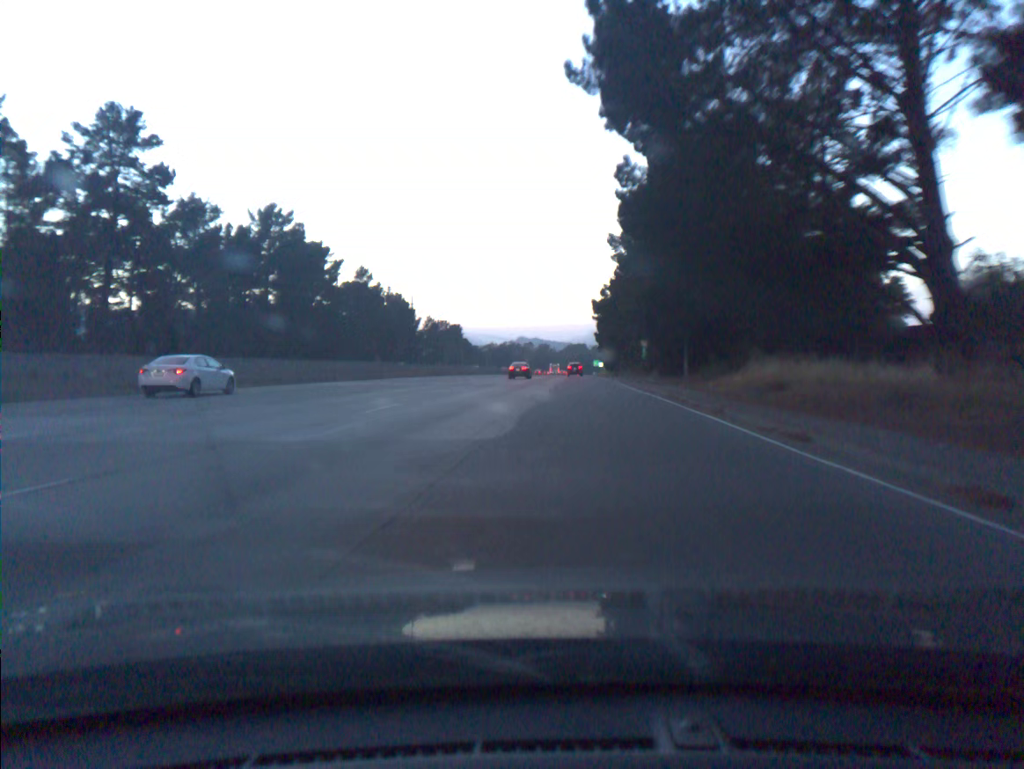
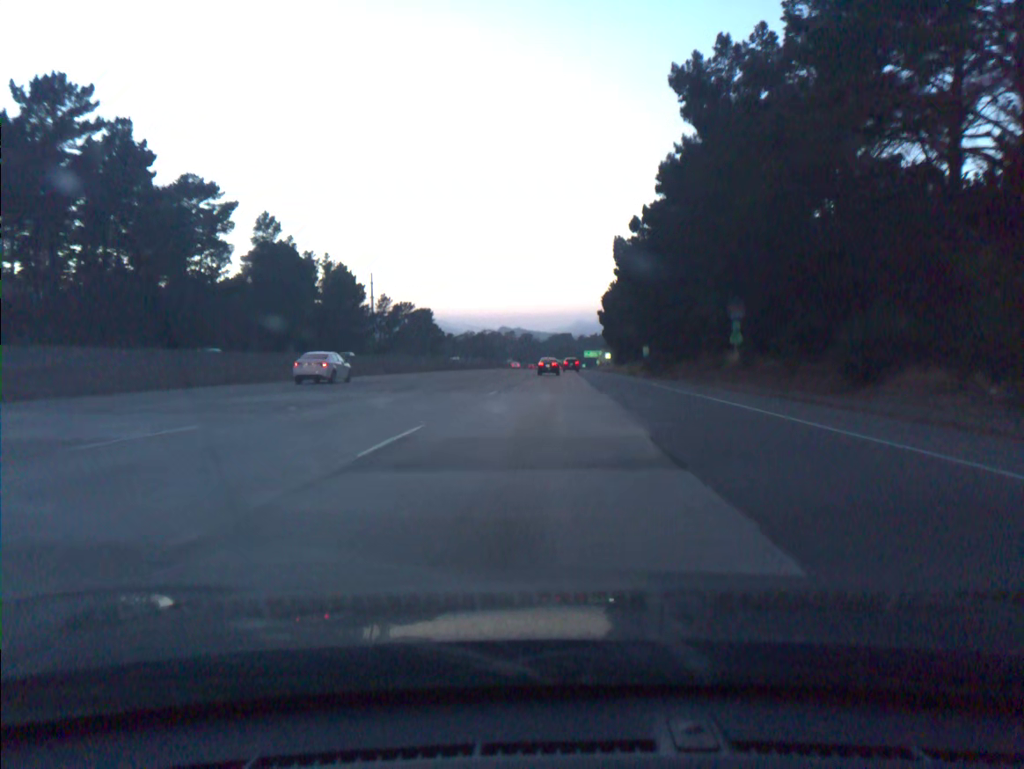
(0.0, +52.5) m; +1°
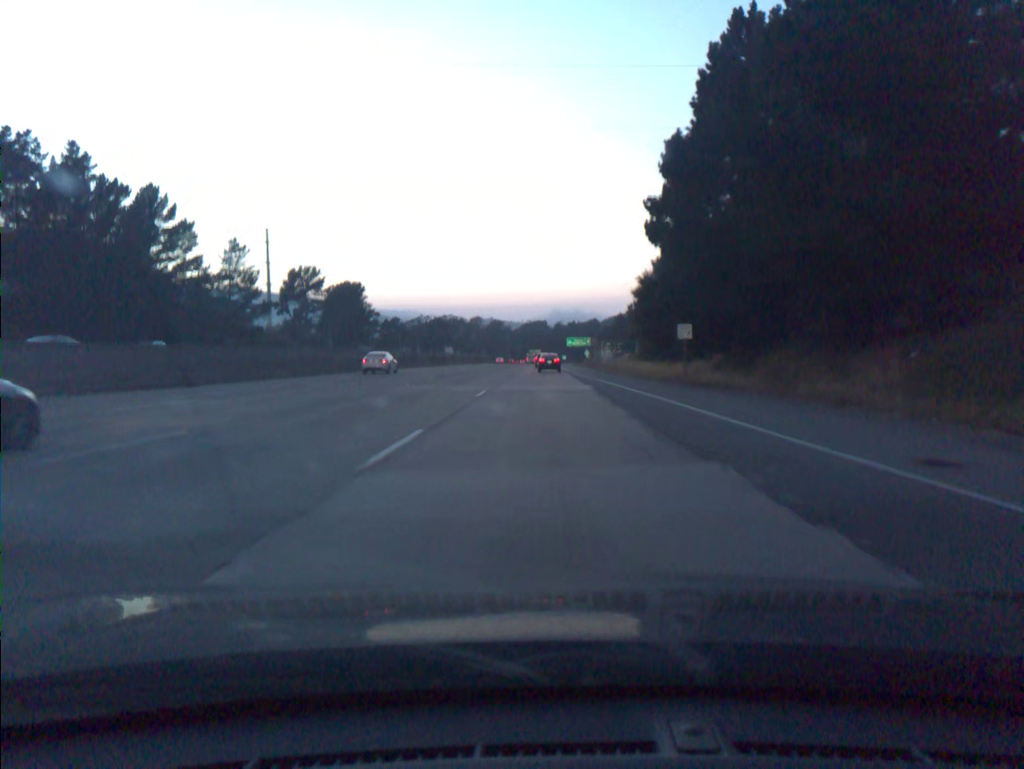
(+2.4, +88.5) m; +2°
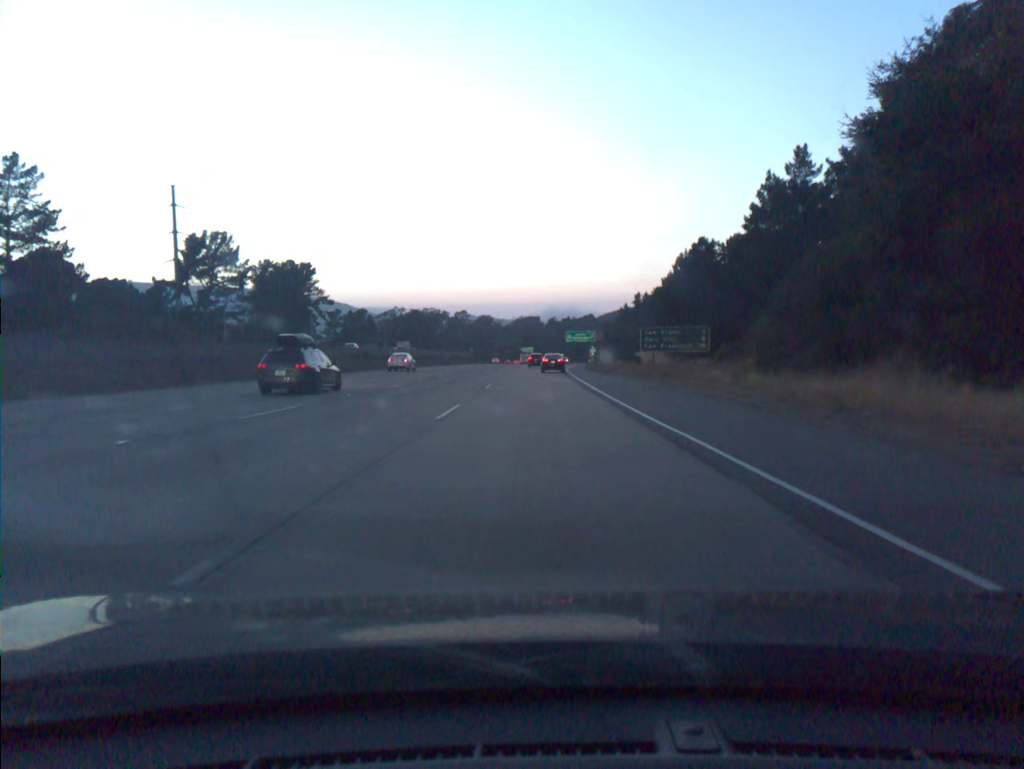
(+0.1, +52.2) m; +1°
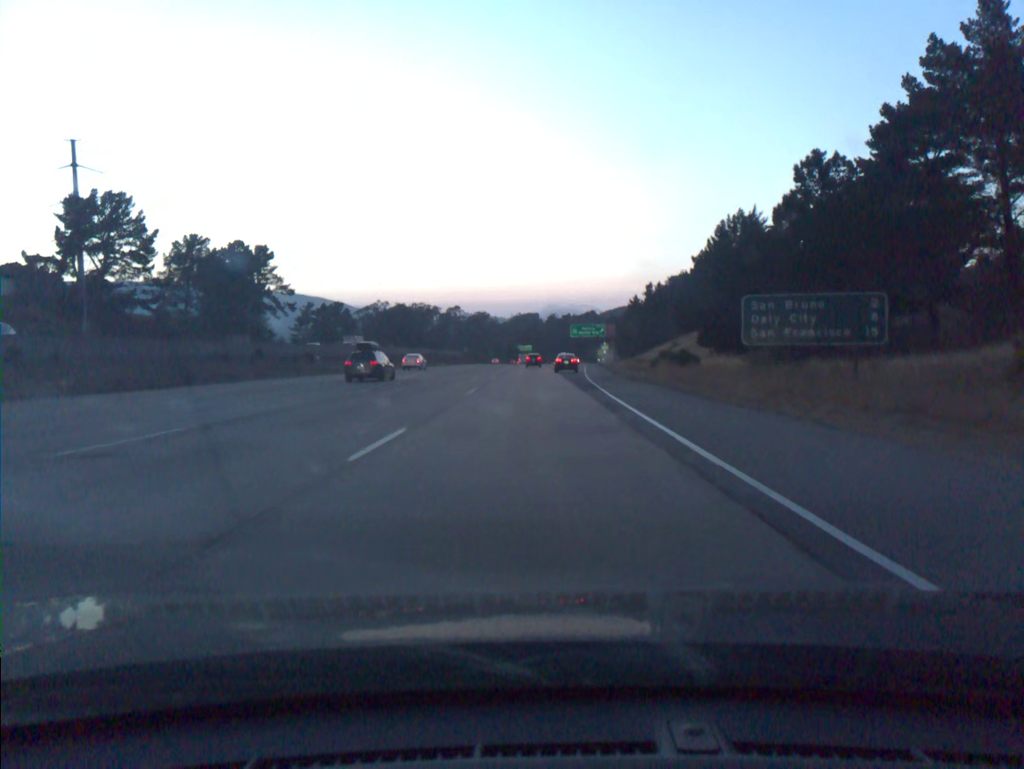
(0.0, +34.6) m; 0°
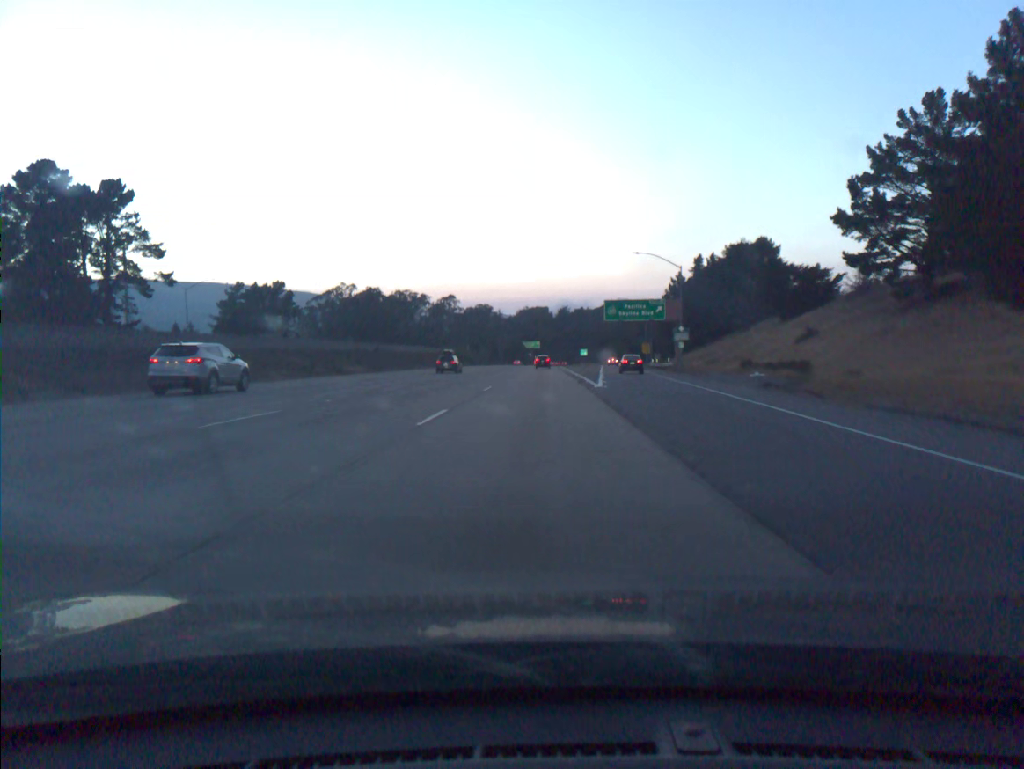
(-0.2, +69.2) m; -1°
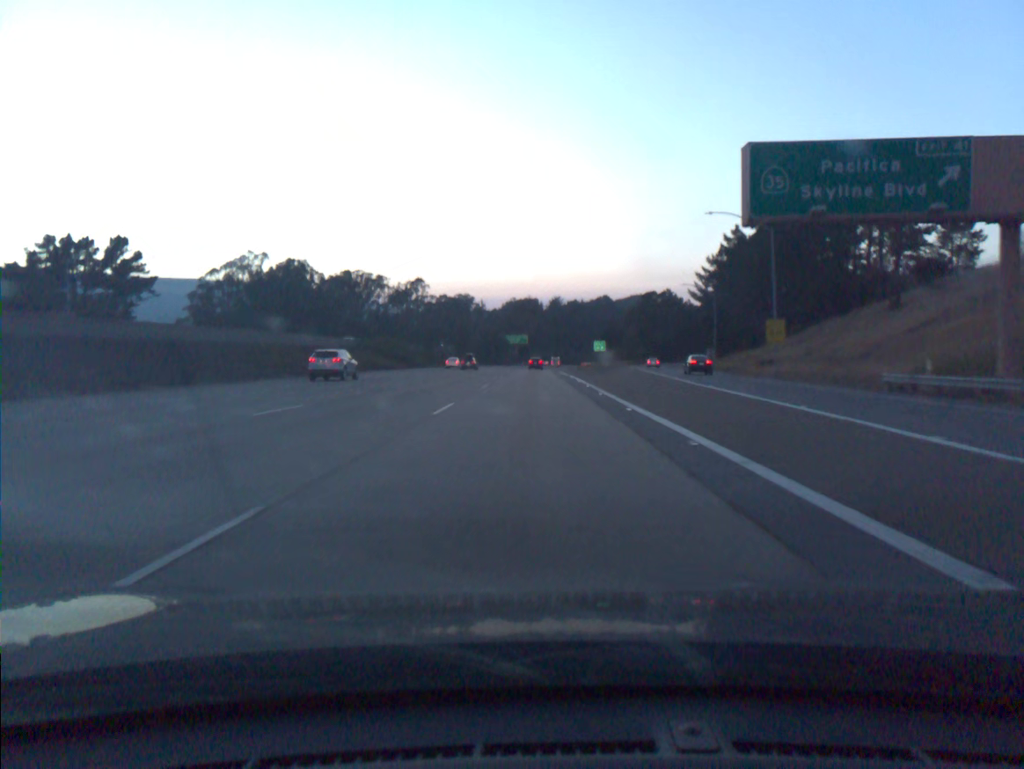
(+0.5, +70.2) m; +1°
